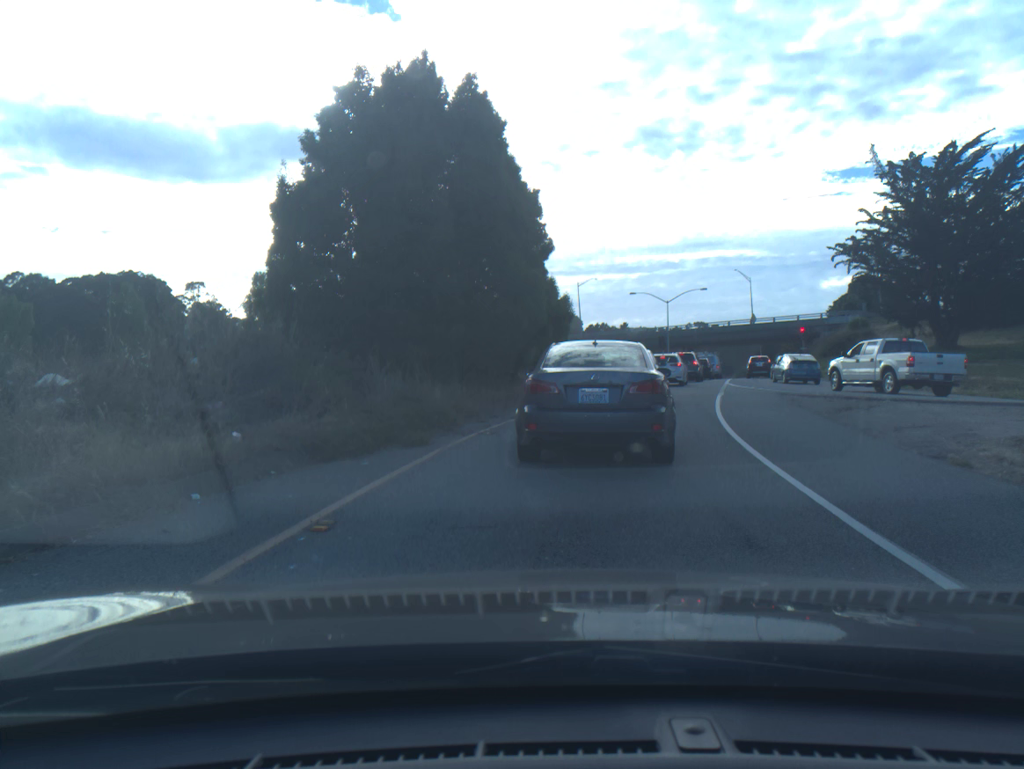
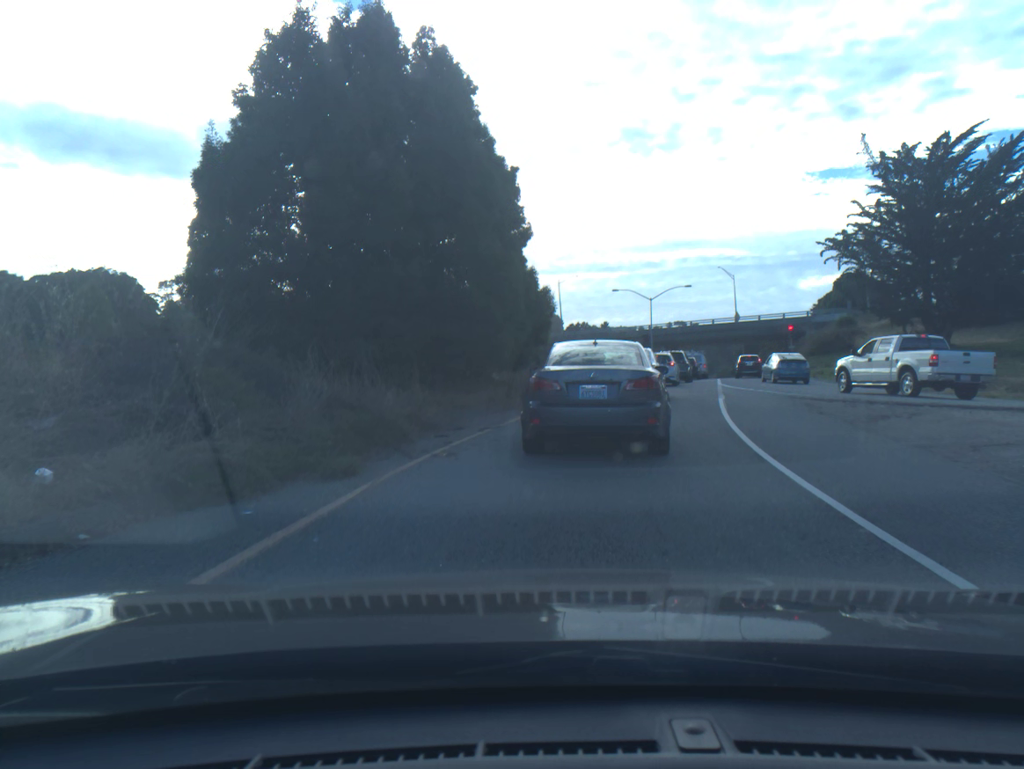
(0.0, +3.0) m; 0°
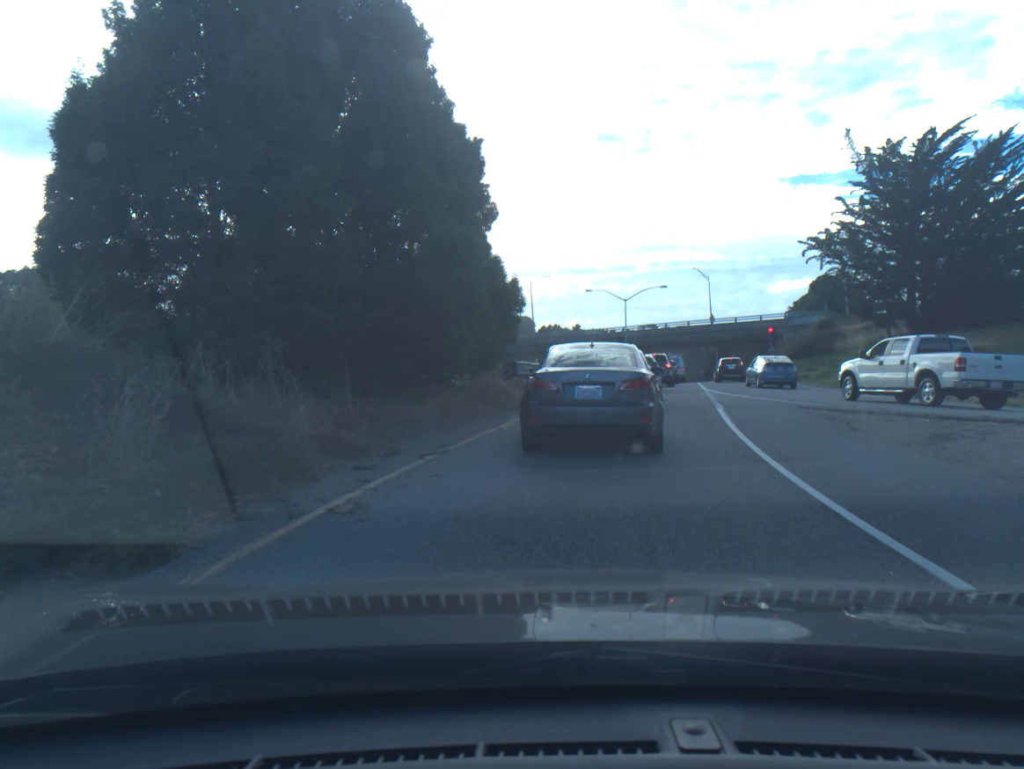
(+0.1, +3.4) m; +4°
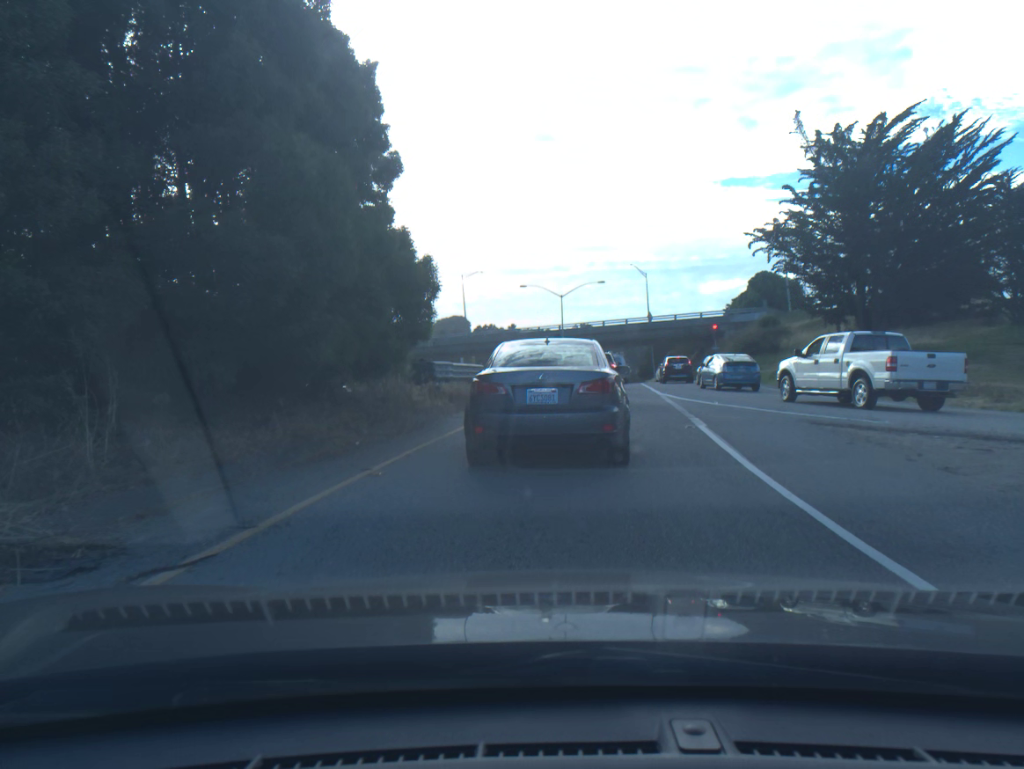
(+0.2, +5.3) m; +5°
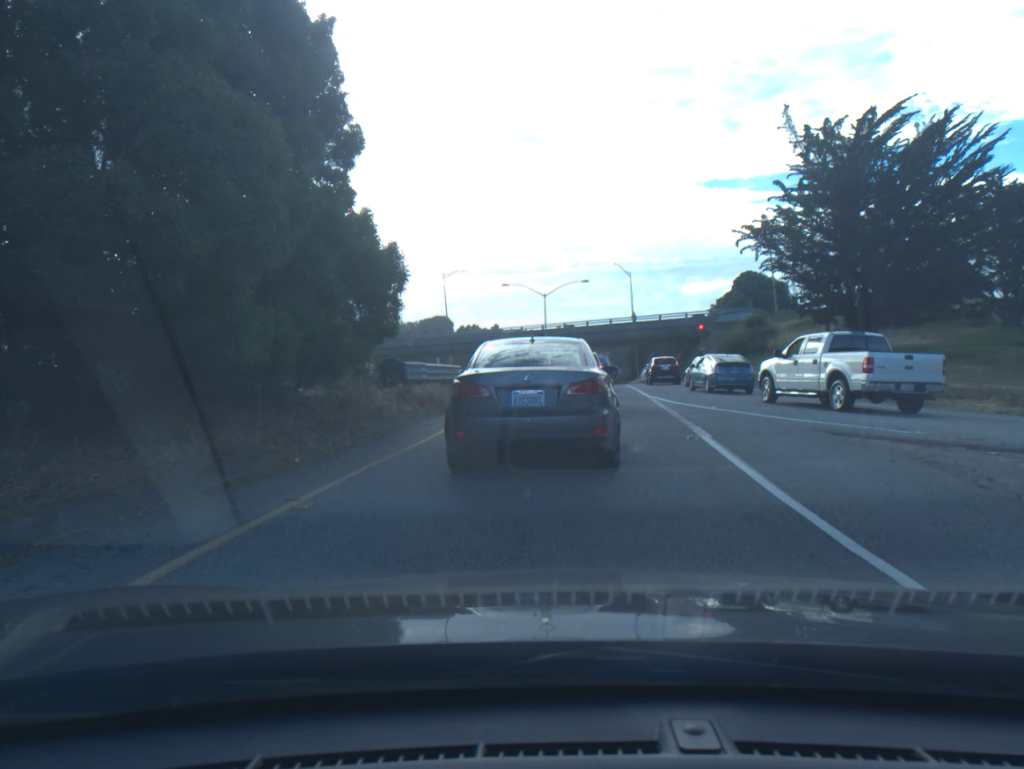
(0.0, +1.9) m; 0°
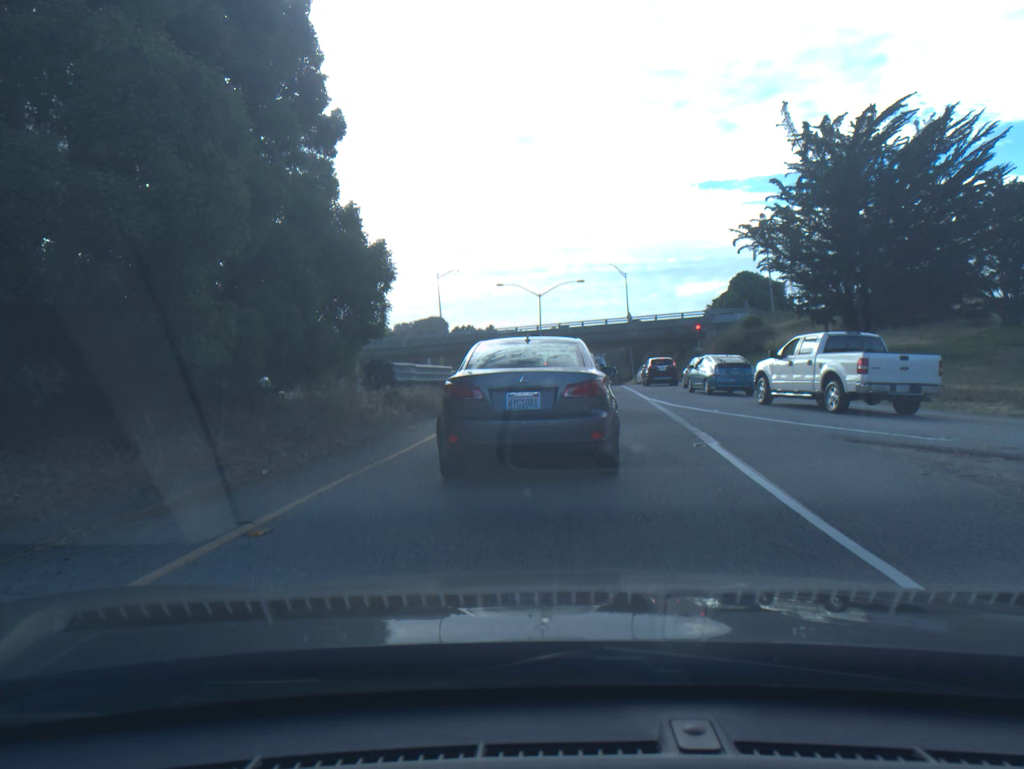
(0.0, +0.9) m; 0°
